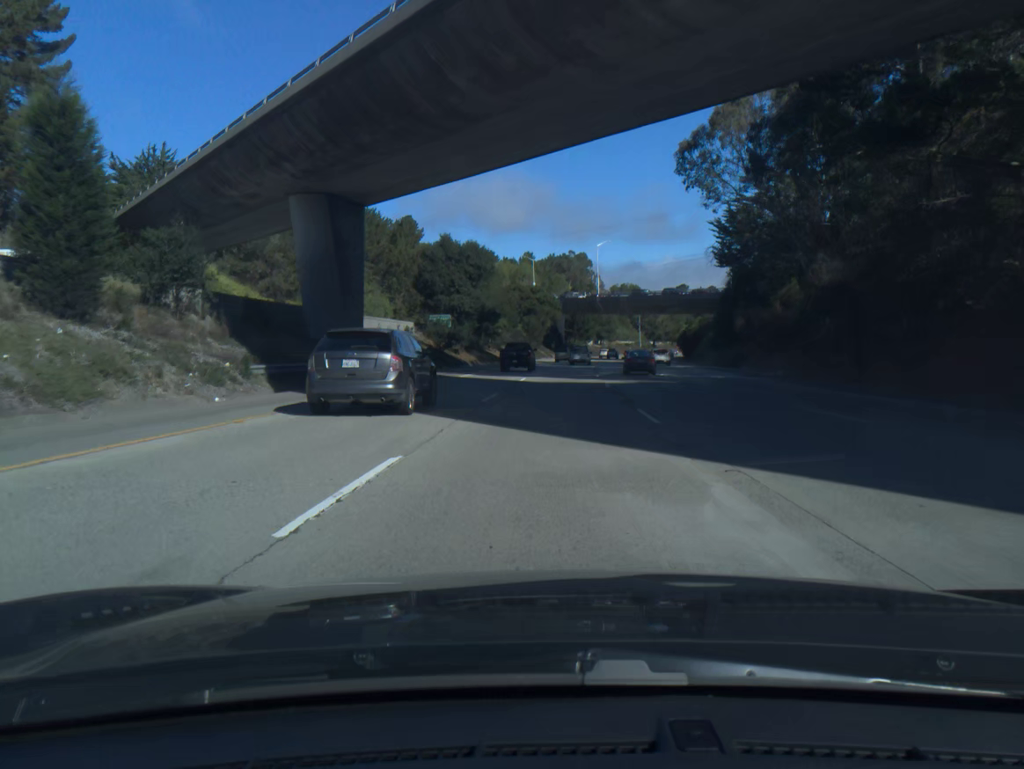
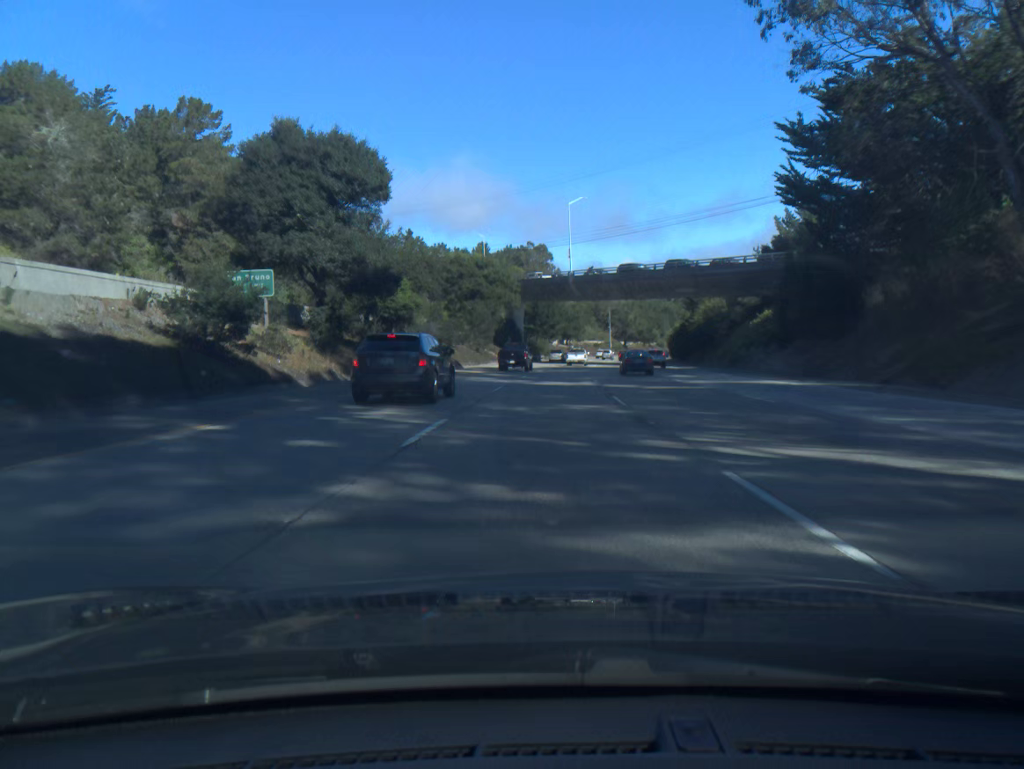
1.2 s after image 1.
(+1.0, +38.6) m; +3°
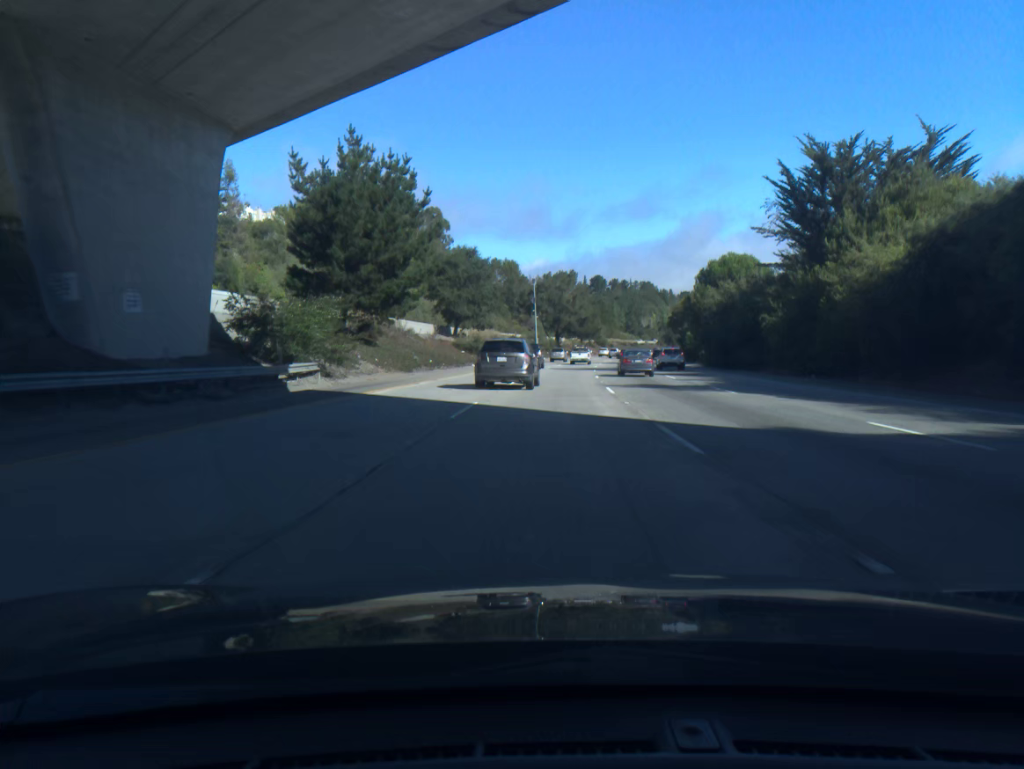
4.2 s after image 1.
(+5.5, +97.2) m; +7°
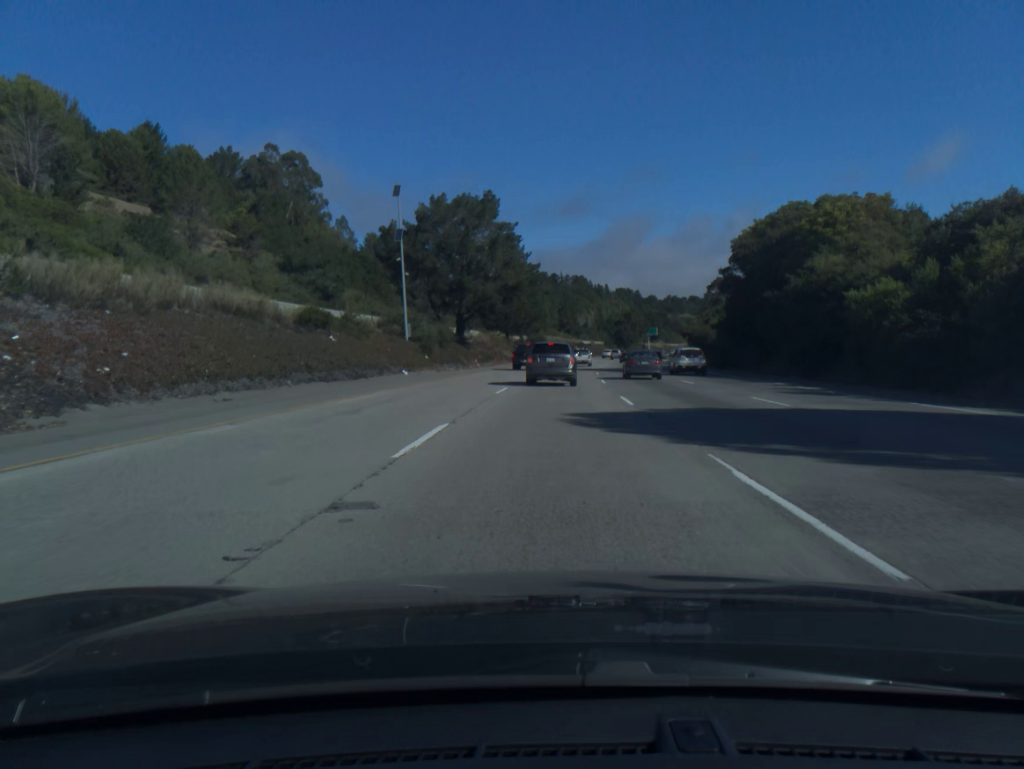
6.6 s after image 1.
(+3.8, +78.3) m; +5°
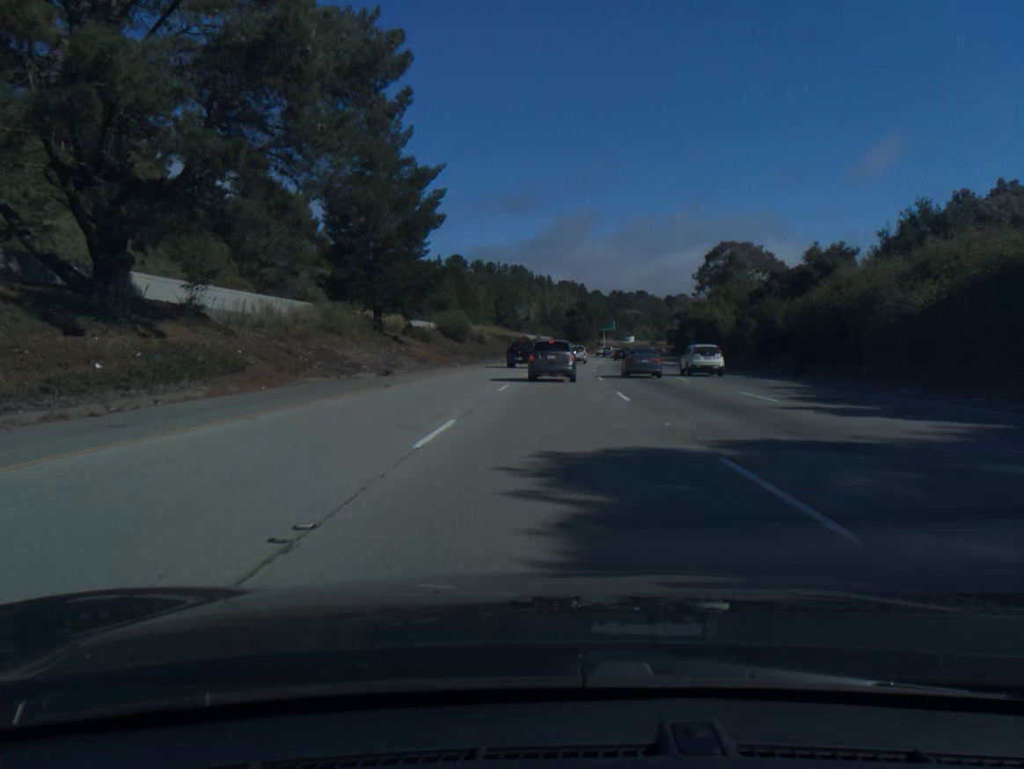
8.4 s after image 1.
(+2.1, +57.6) m; +4°
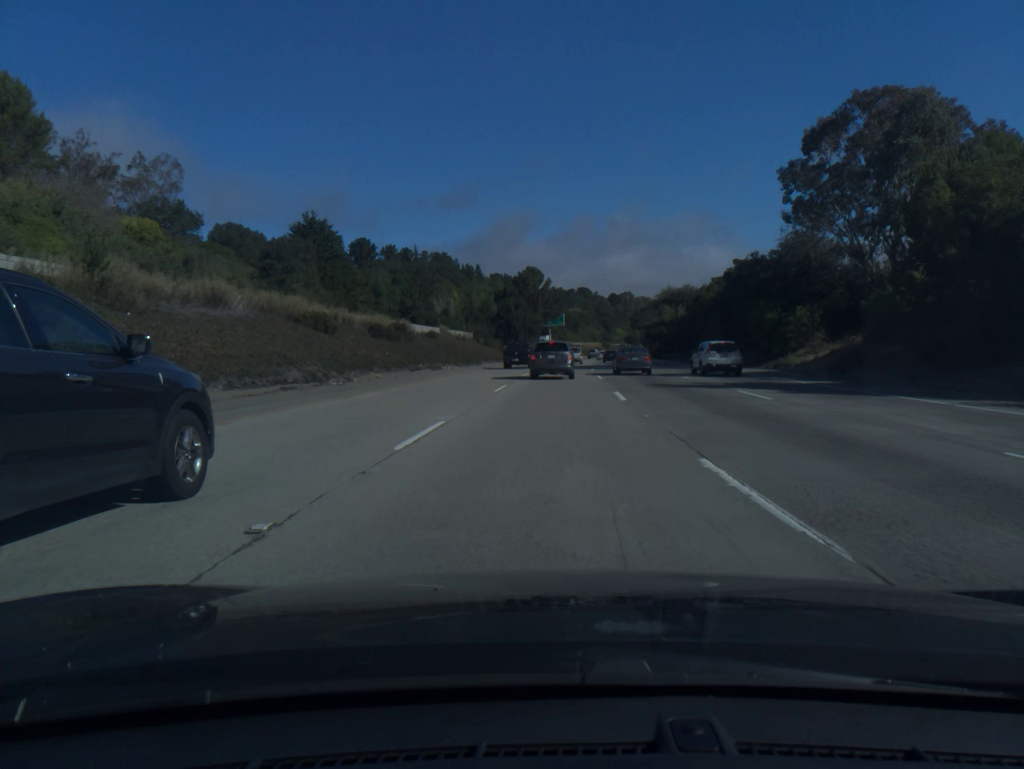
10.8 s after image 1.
(+3.3, +73.3) m; +5°
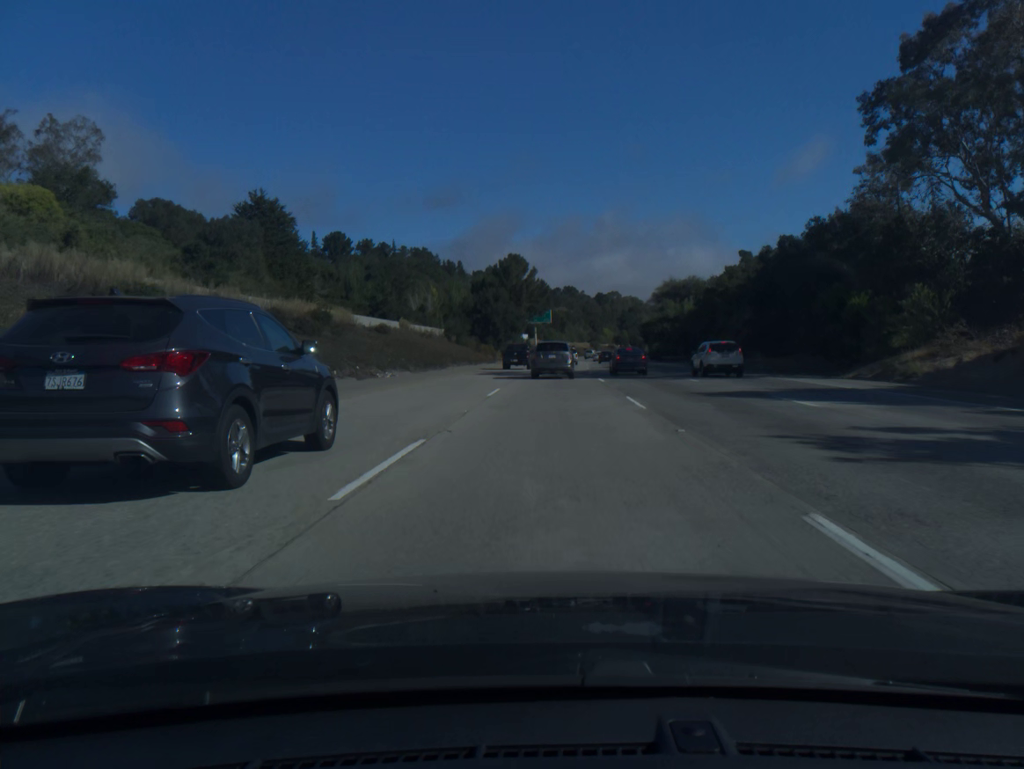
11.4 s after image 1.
(+0.1, +17.7) m; +1°
